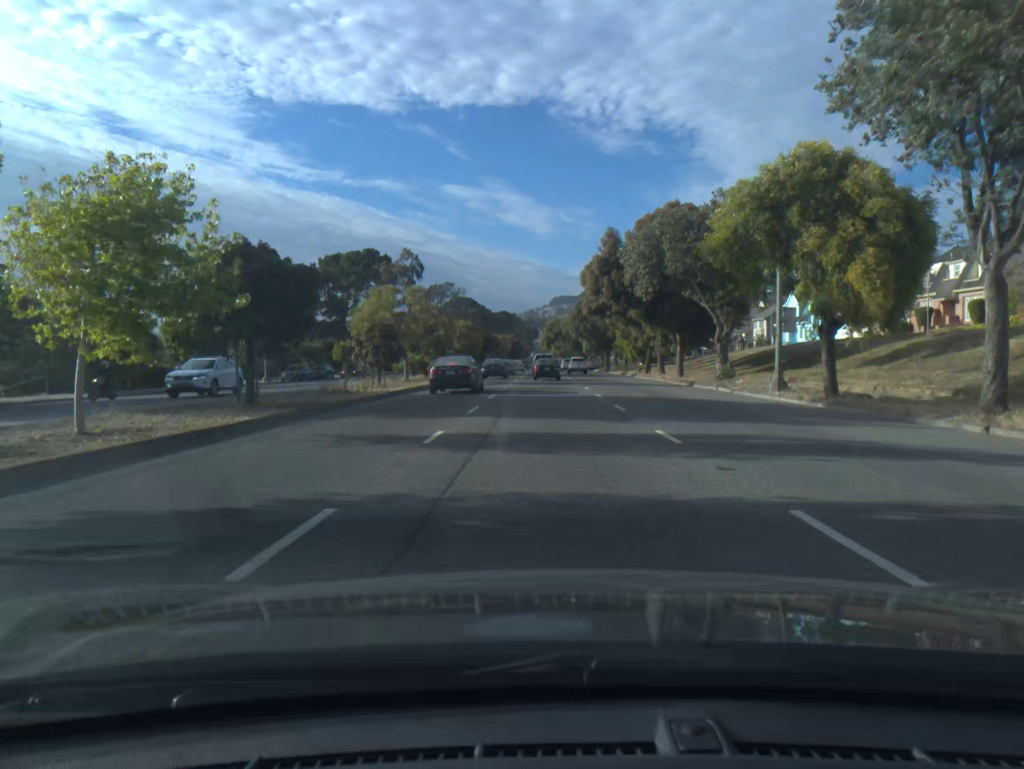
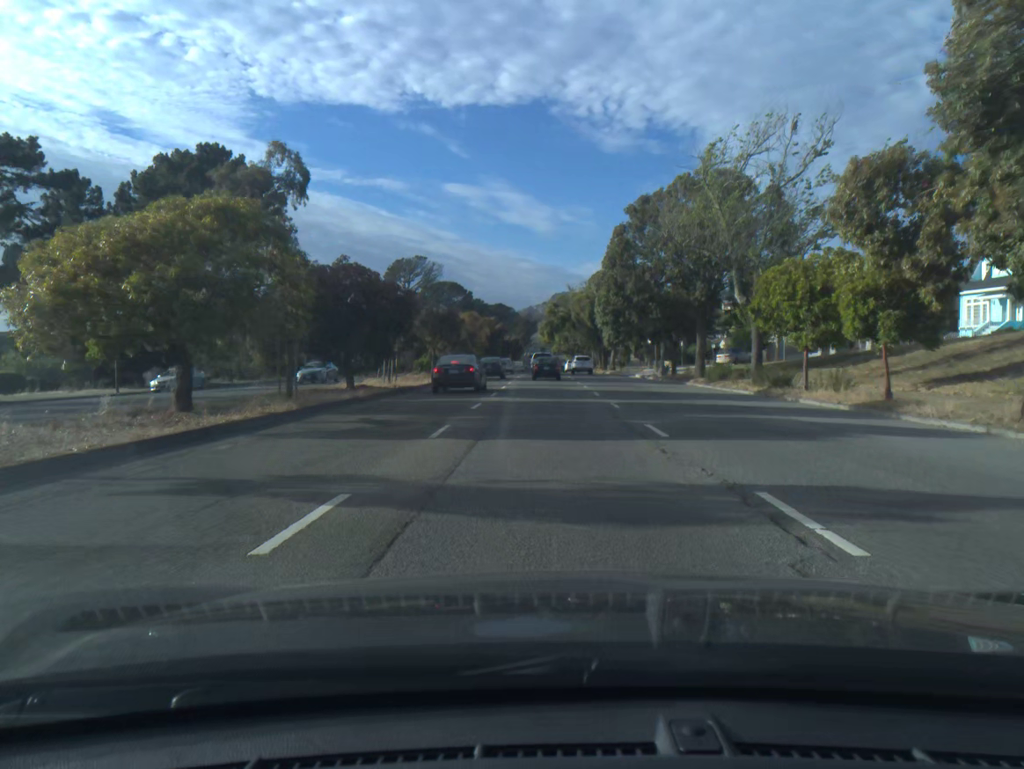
(+0.1, +50.0) m; 0°
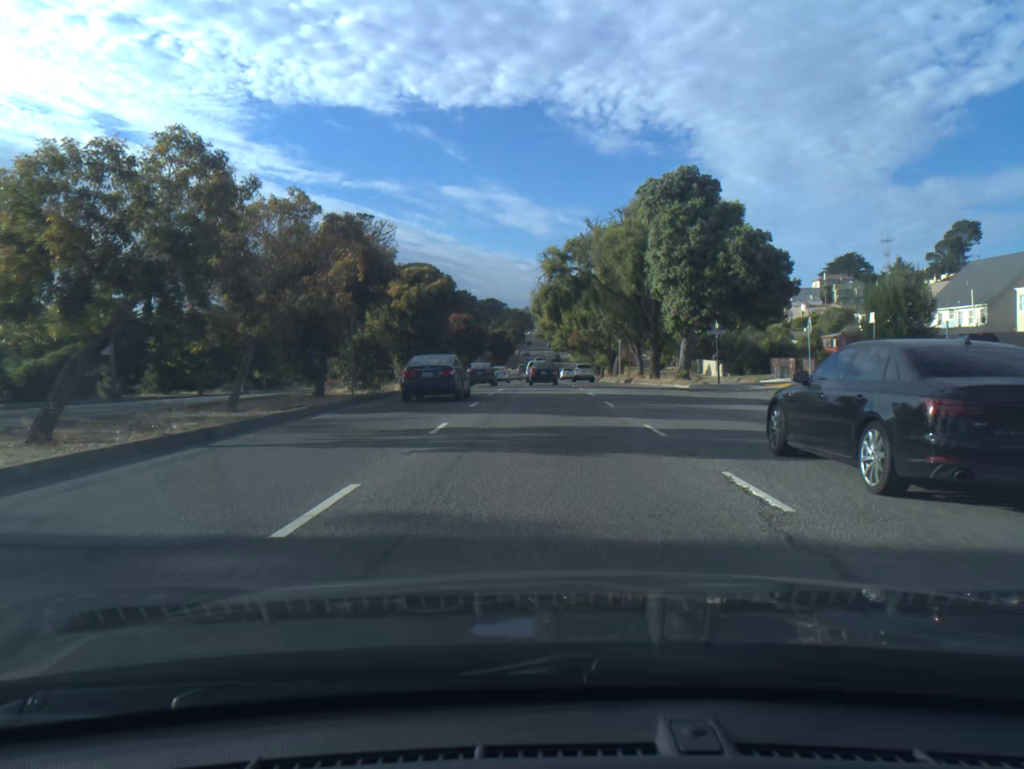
(+0.2, +50.6) m; +1°
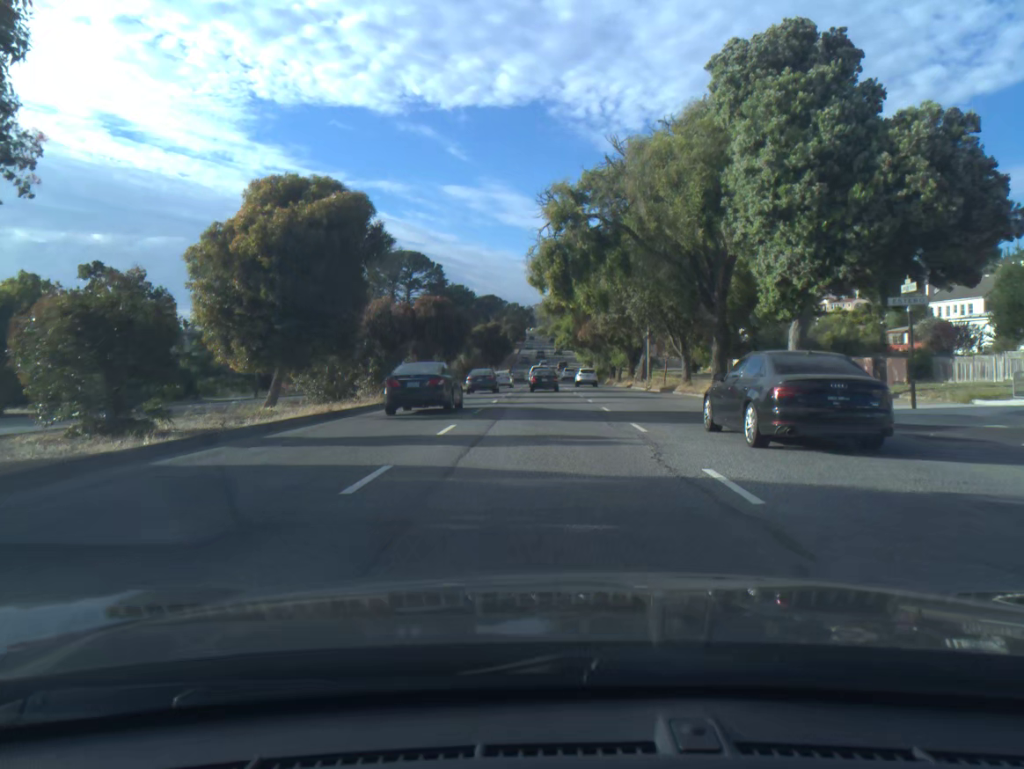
(0.0, +20.4) m; 0°
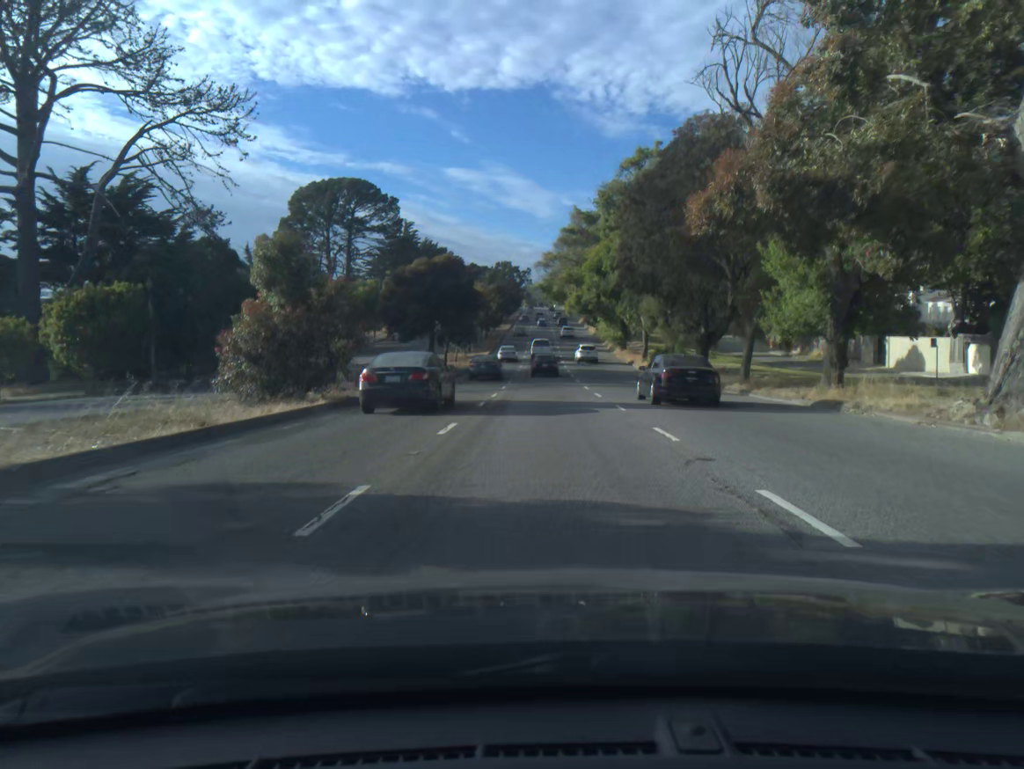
(-0.1, +52.3) m; 0°
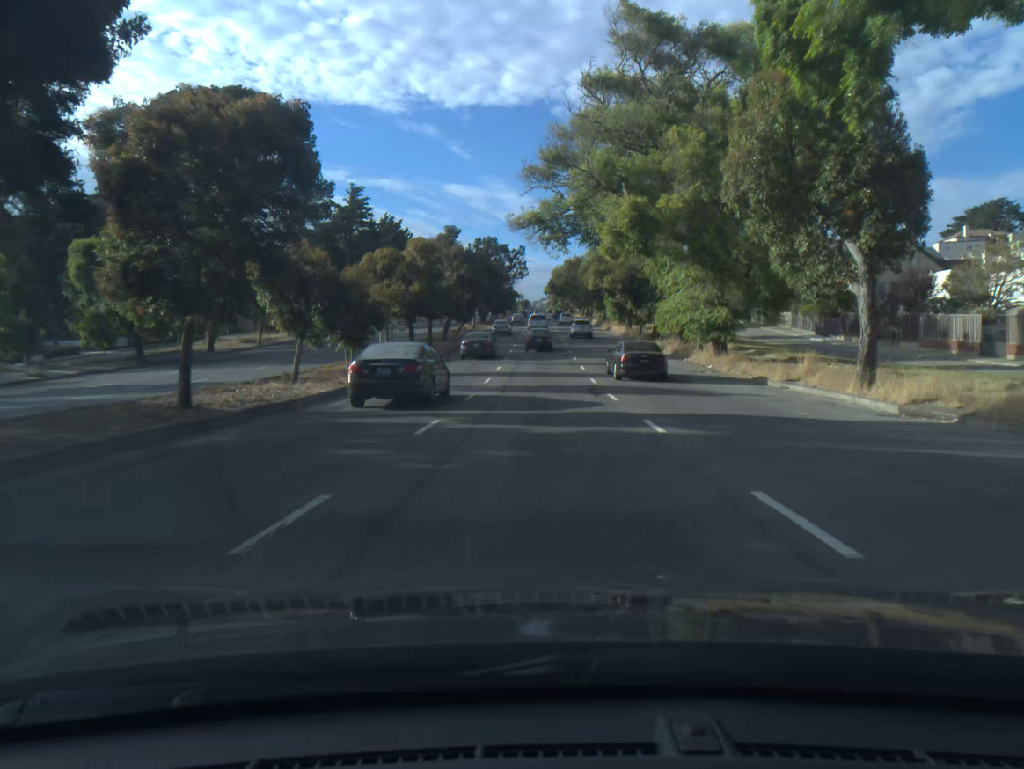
(+0.1, +44.1) m; 0°
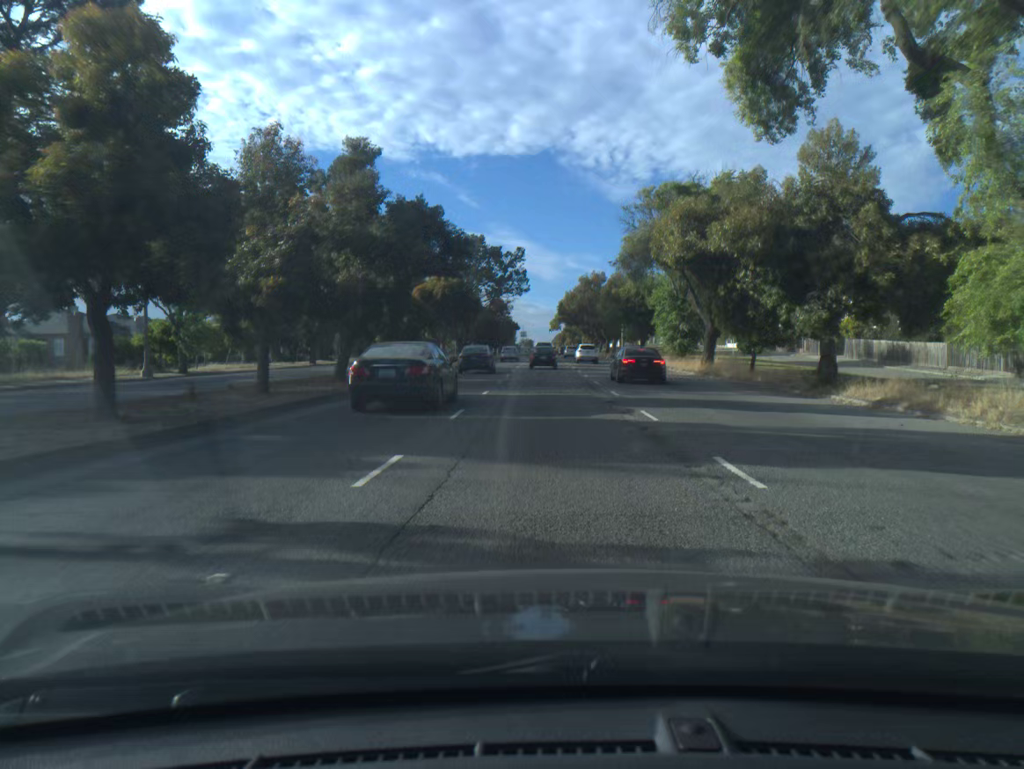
(-0.1, +33.7) m; 0°
